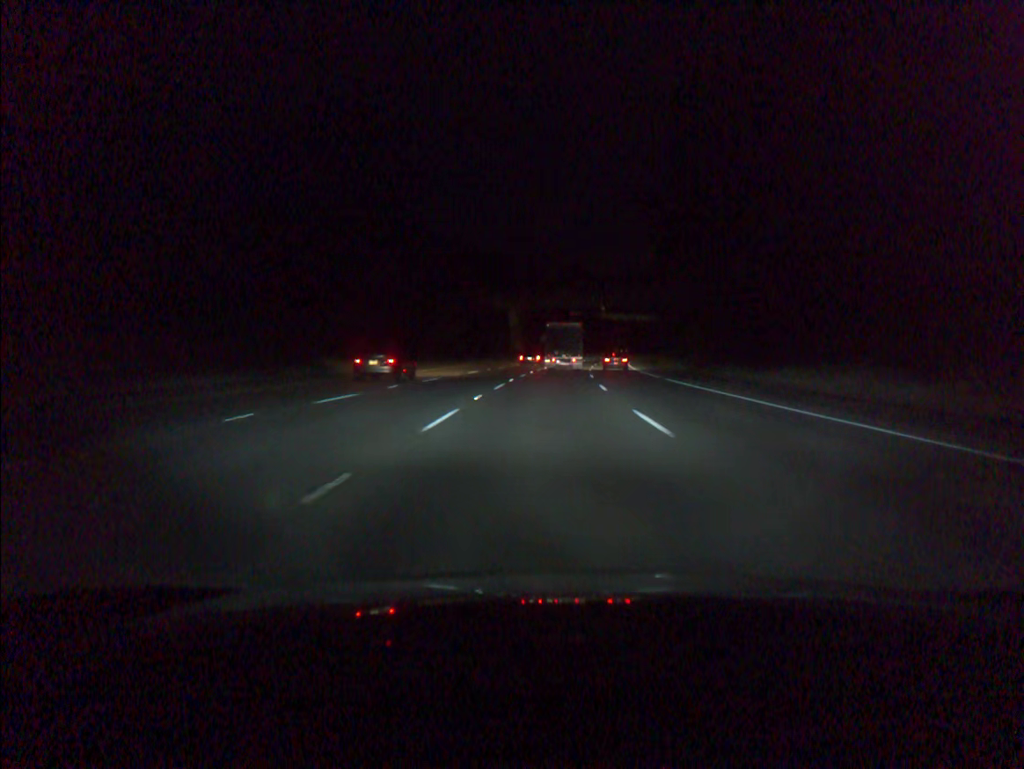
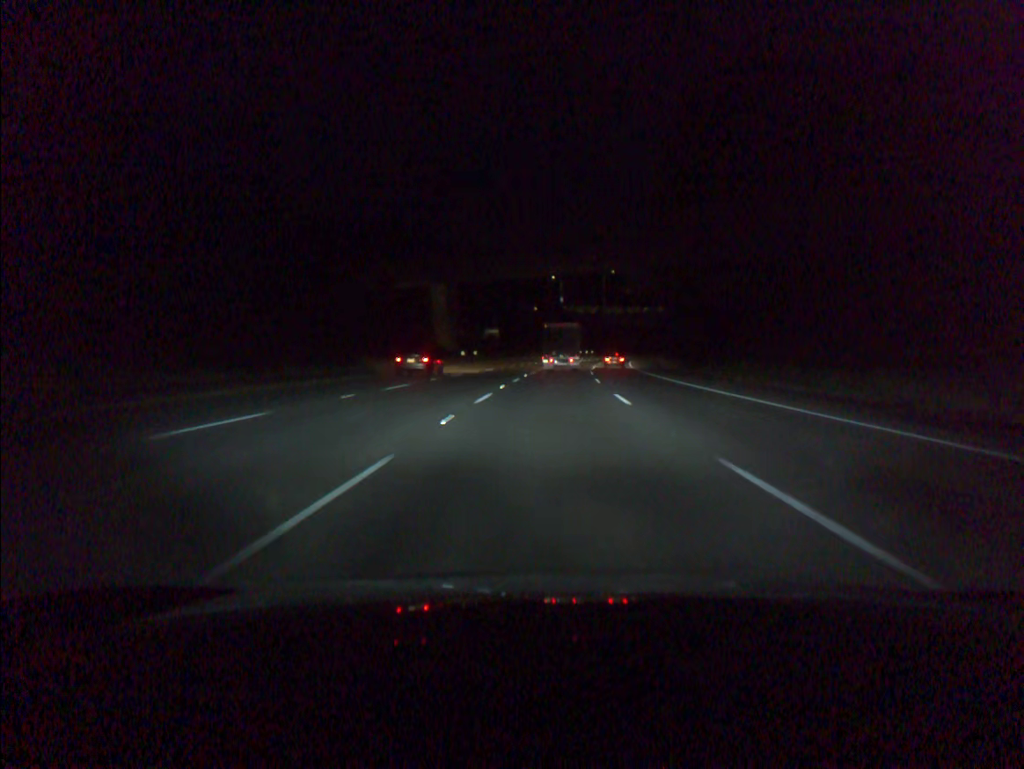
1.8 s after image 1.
(+1.5, +51.2) m; +4°
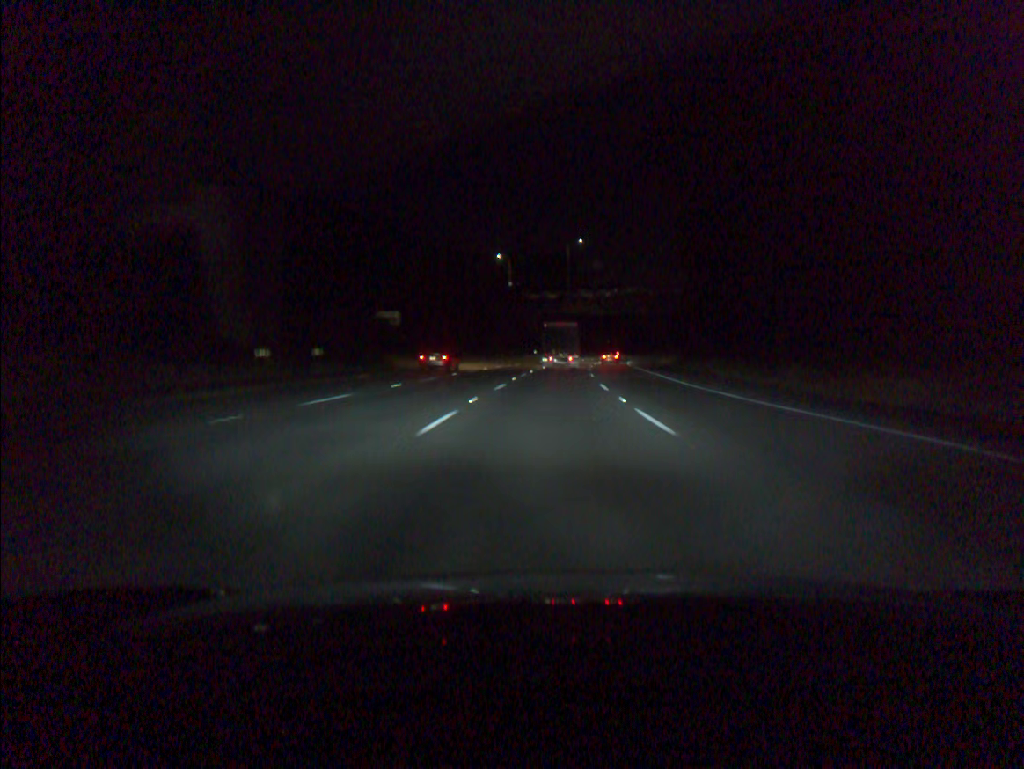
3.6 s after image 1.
(+1.6, +51.1) m; +4°
